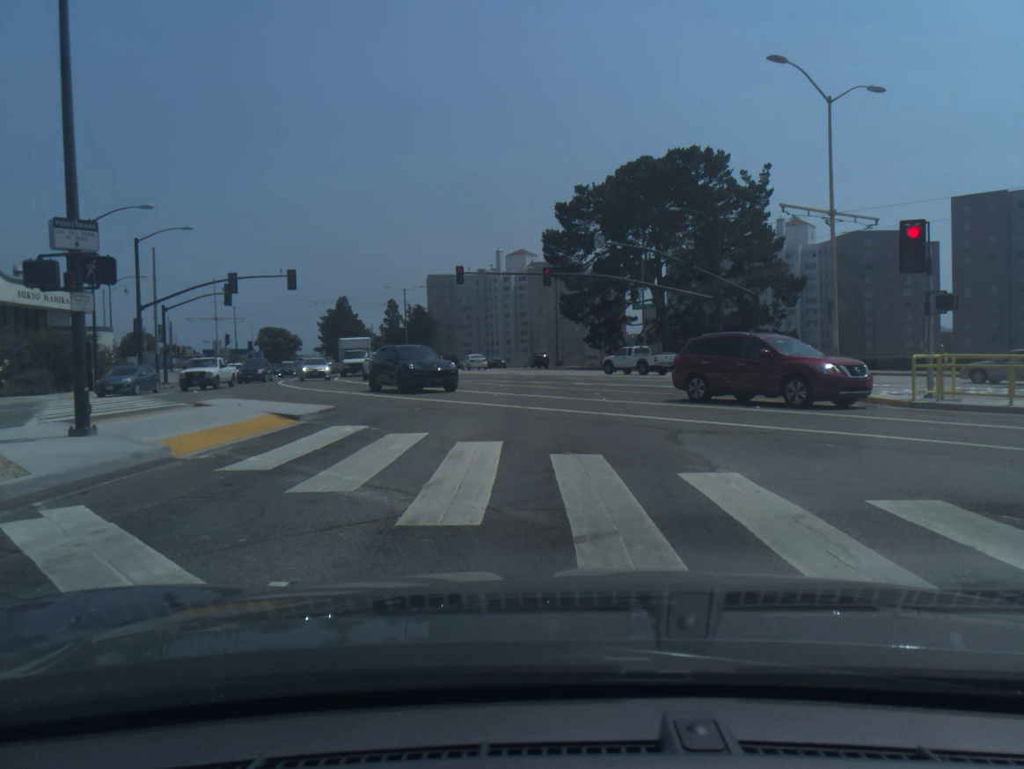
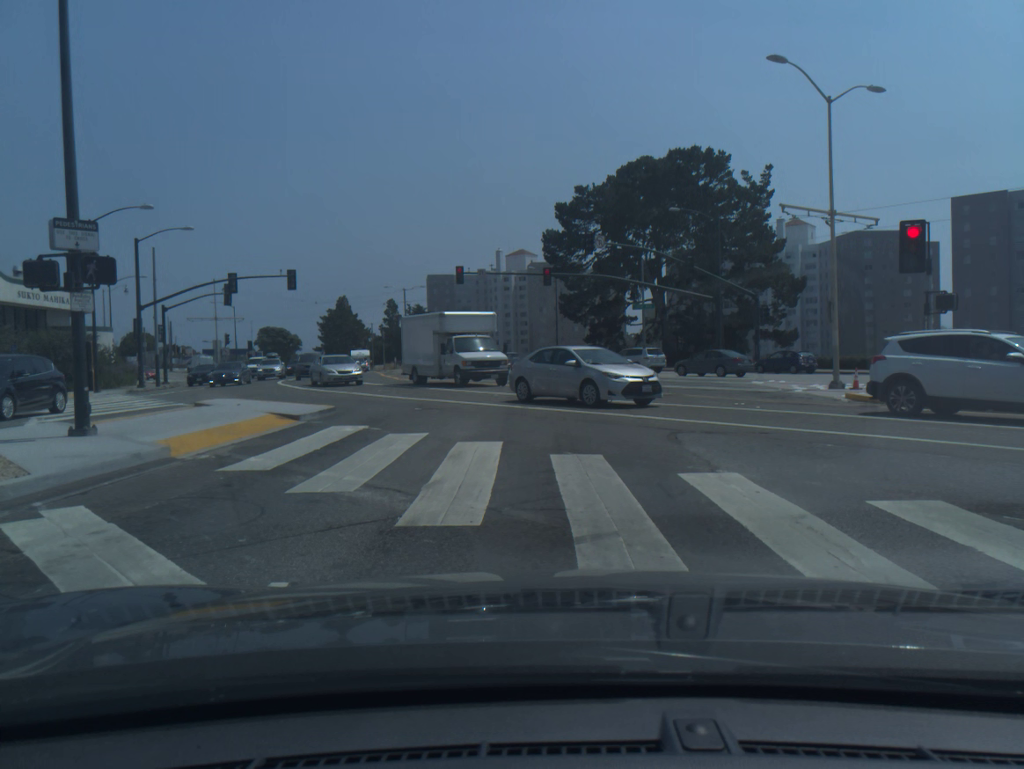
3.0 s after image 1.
(0.0, 0.0) m; 0°
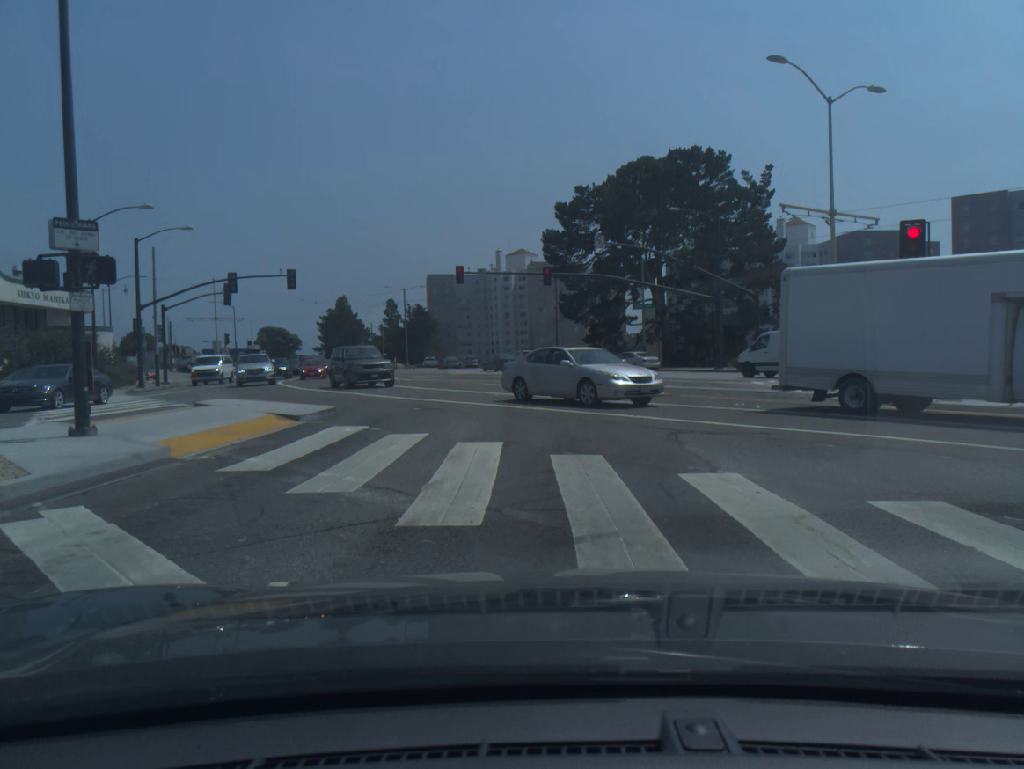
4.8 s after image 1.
(0.0, 0.0) m; 0°
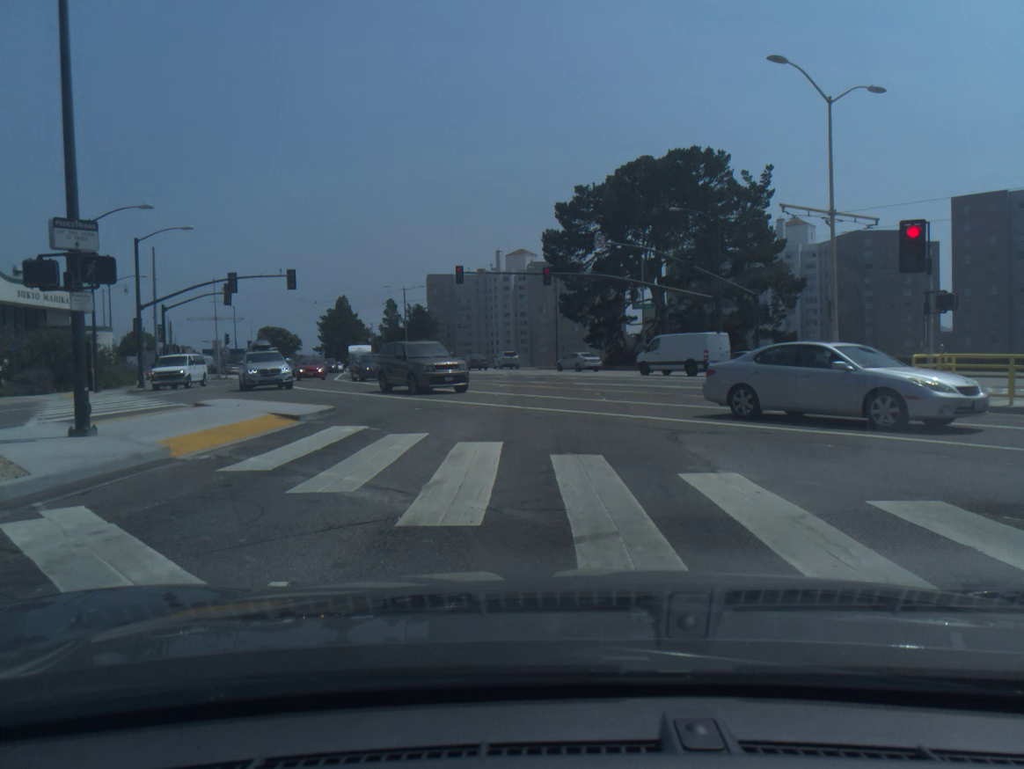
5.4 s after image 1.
(0.0, 0.0) m; 0°
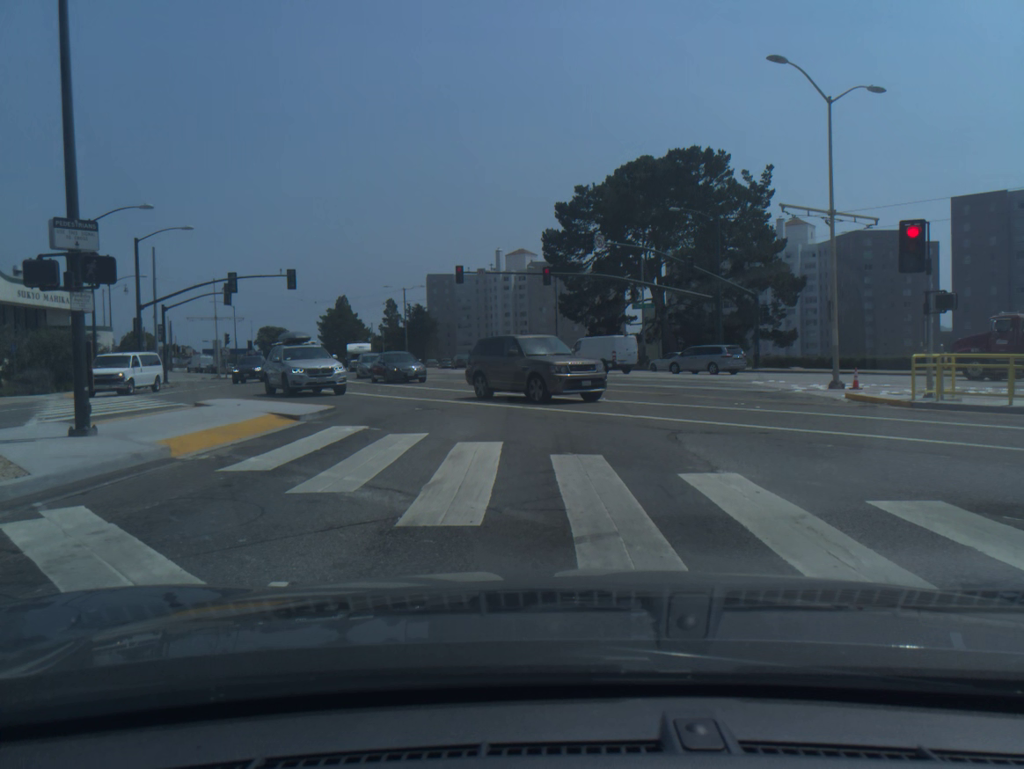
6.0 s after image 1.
(0.0, 0.0) m; 0°
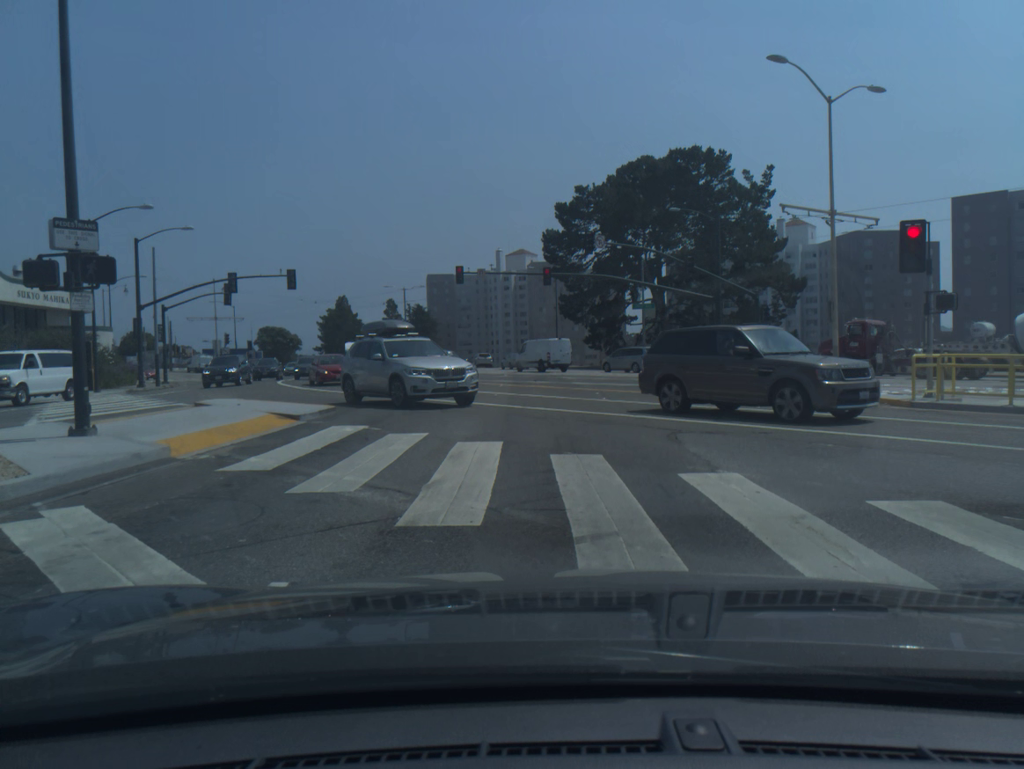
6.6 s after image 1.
(0.0, 0.0) m; 0°
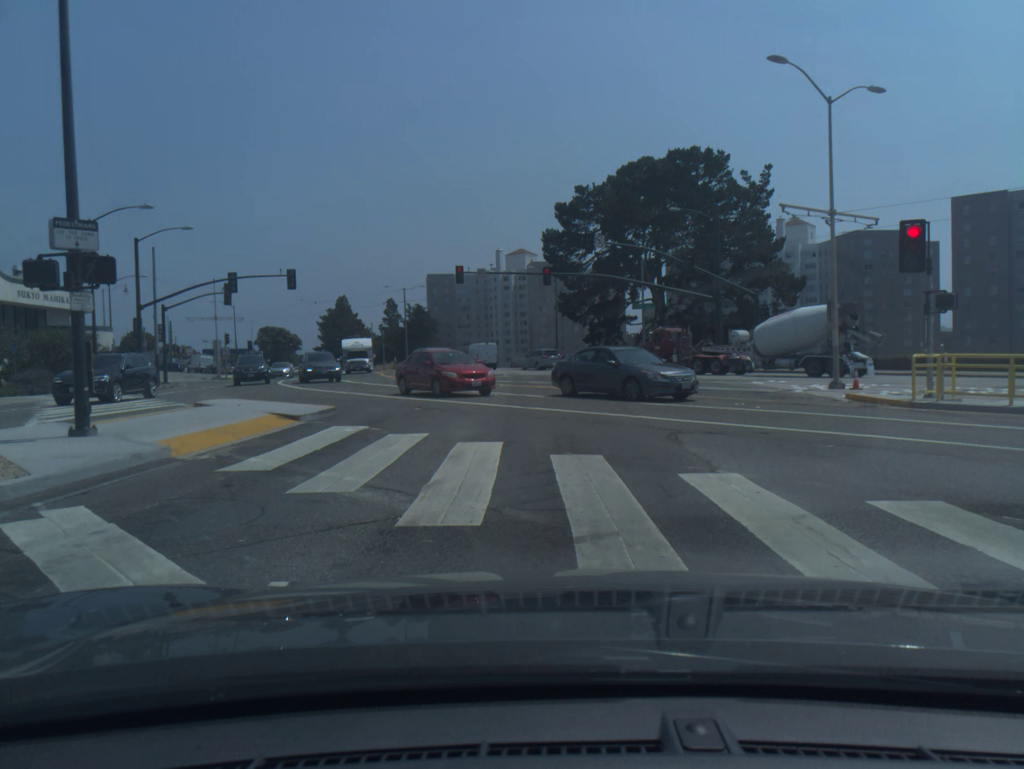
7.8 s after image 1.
(0.0, 0.0) m; 0°
